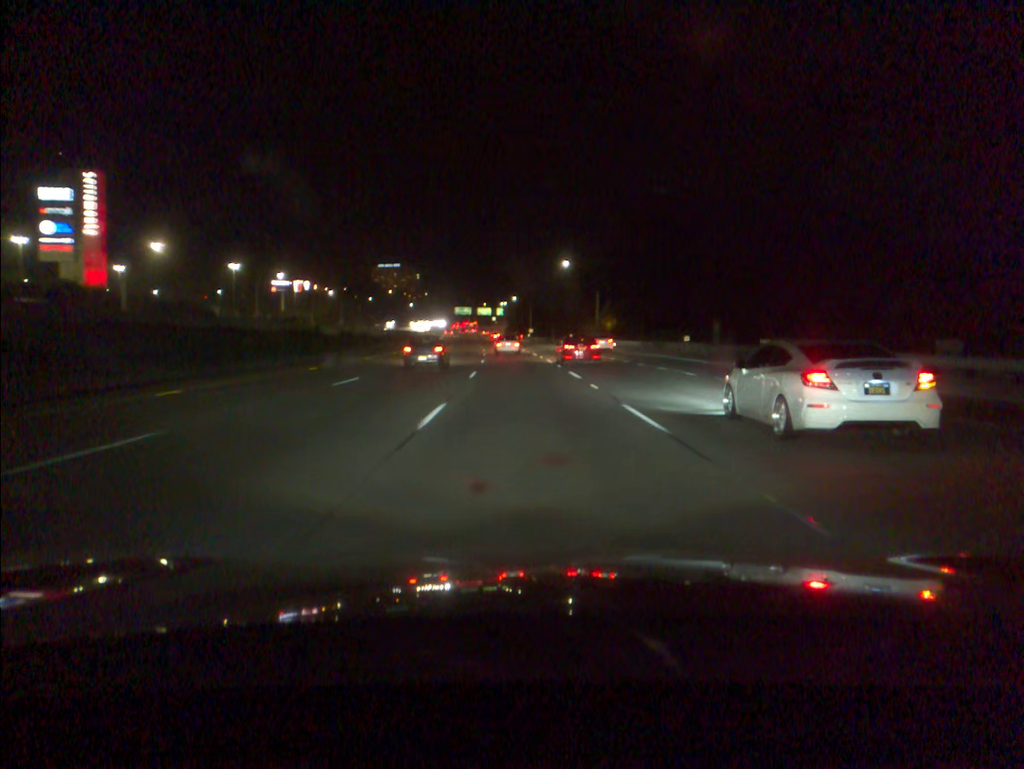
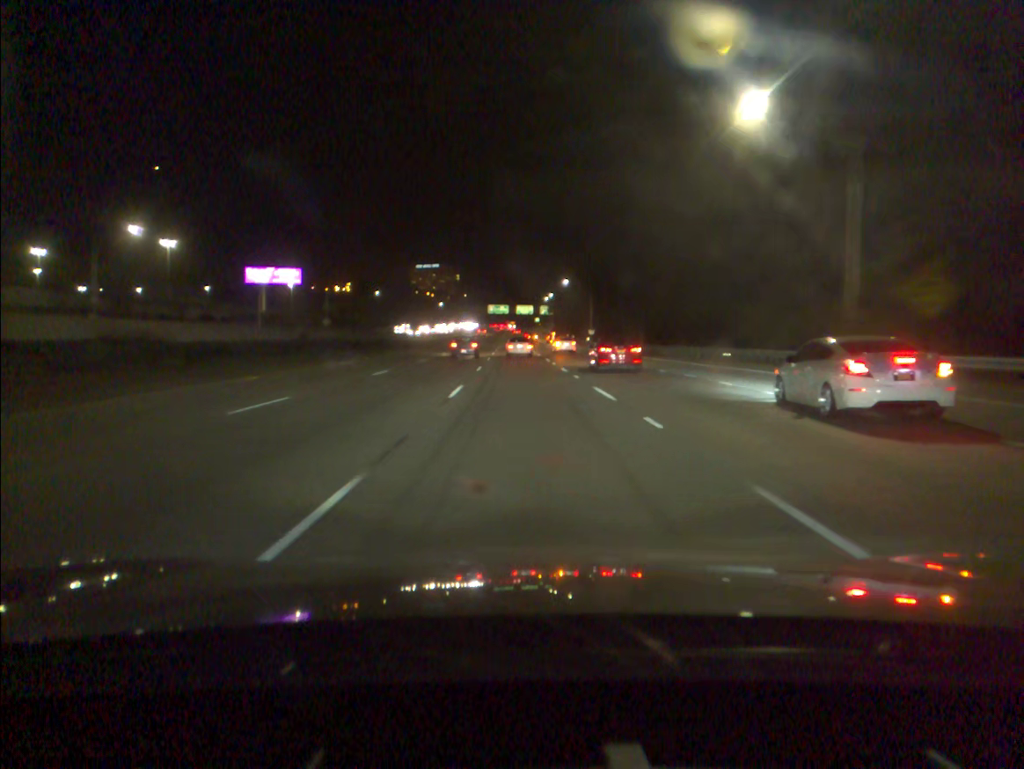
(-1.8, +67.1) m; -3°
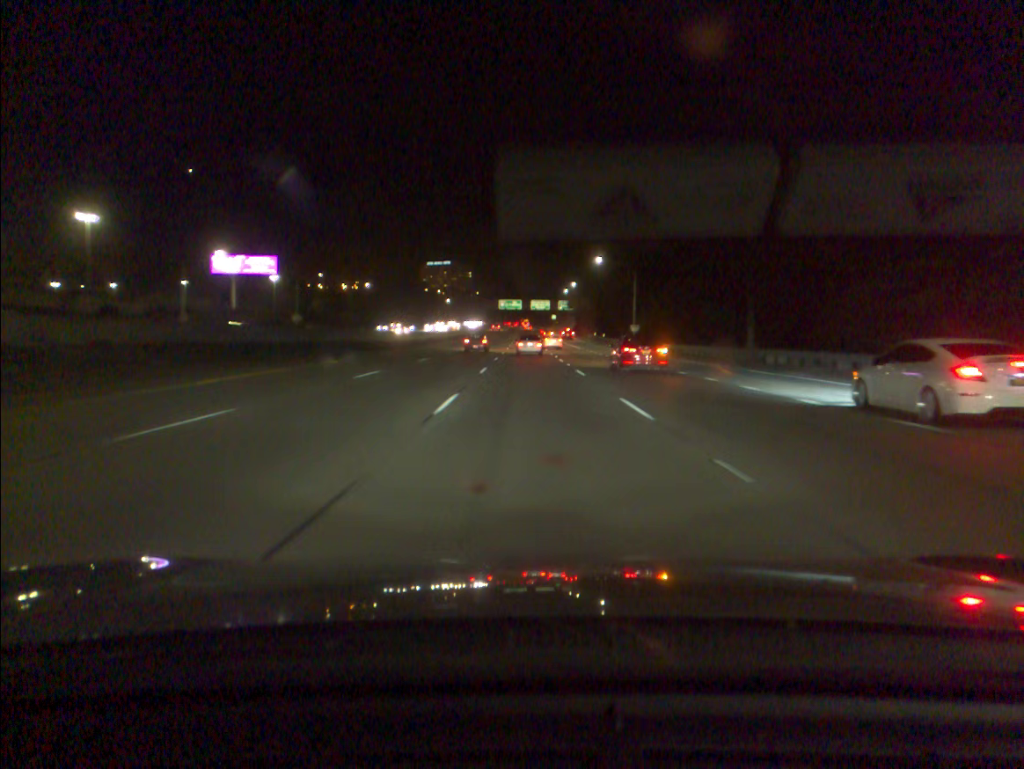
(-0.4, +33.3) m; -1°
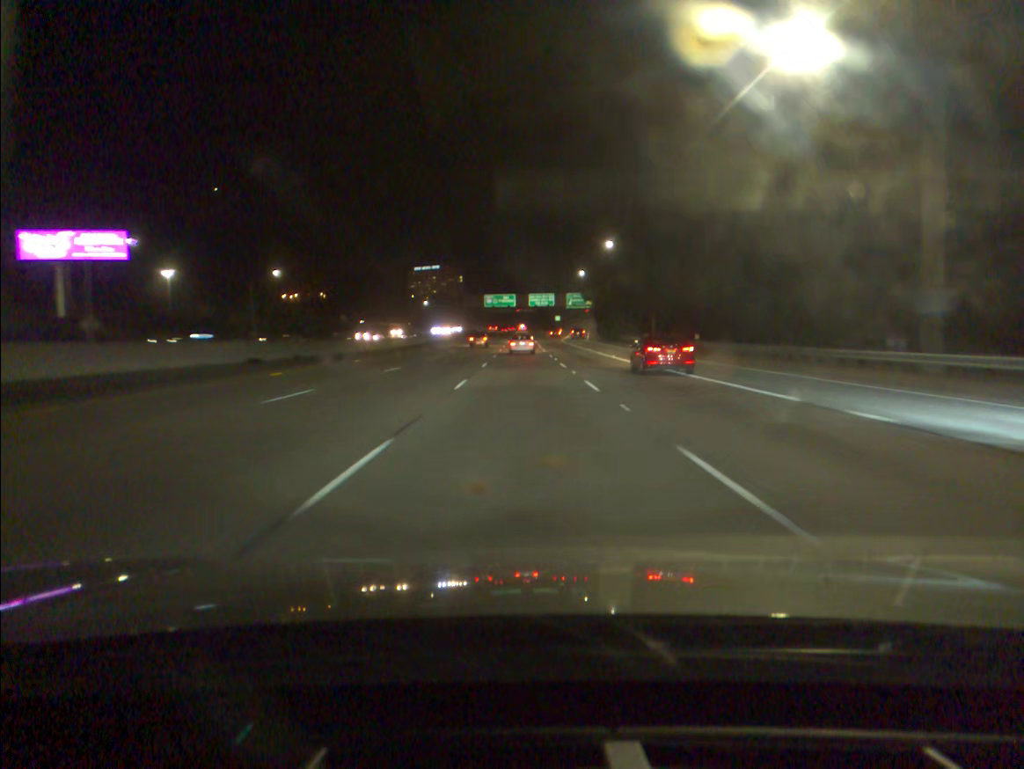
(+0.2, +66.2) m; 0°
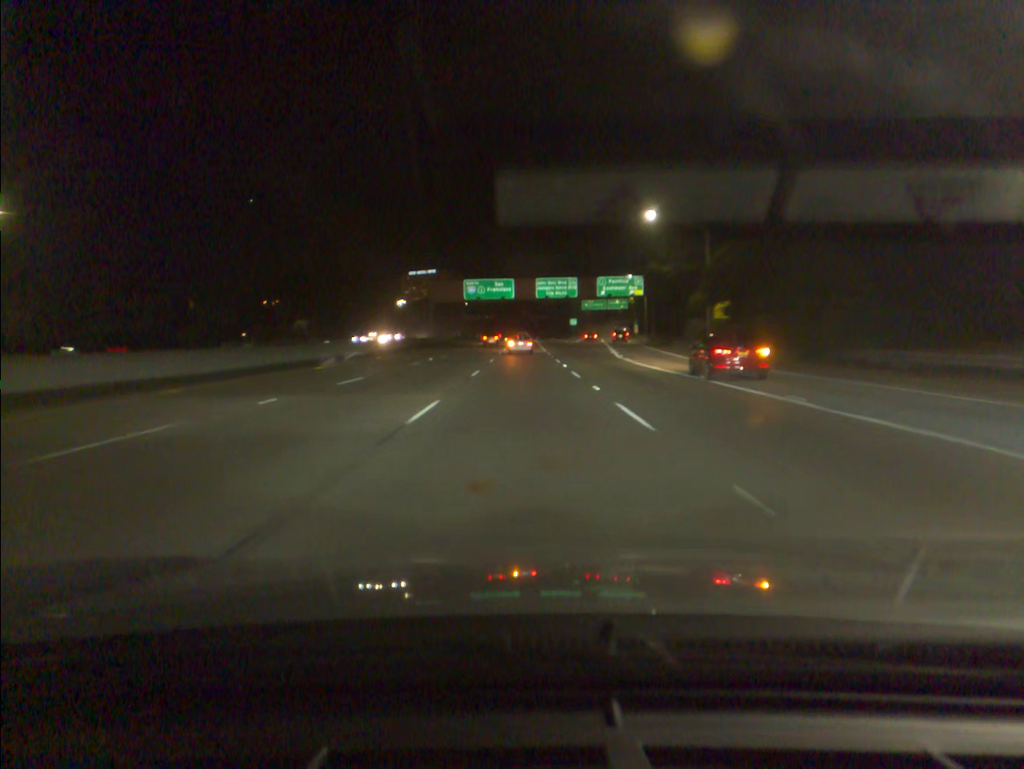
(-0.2, +66.6) m; 0°
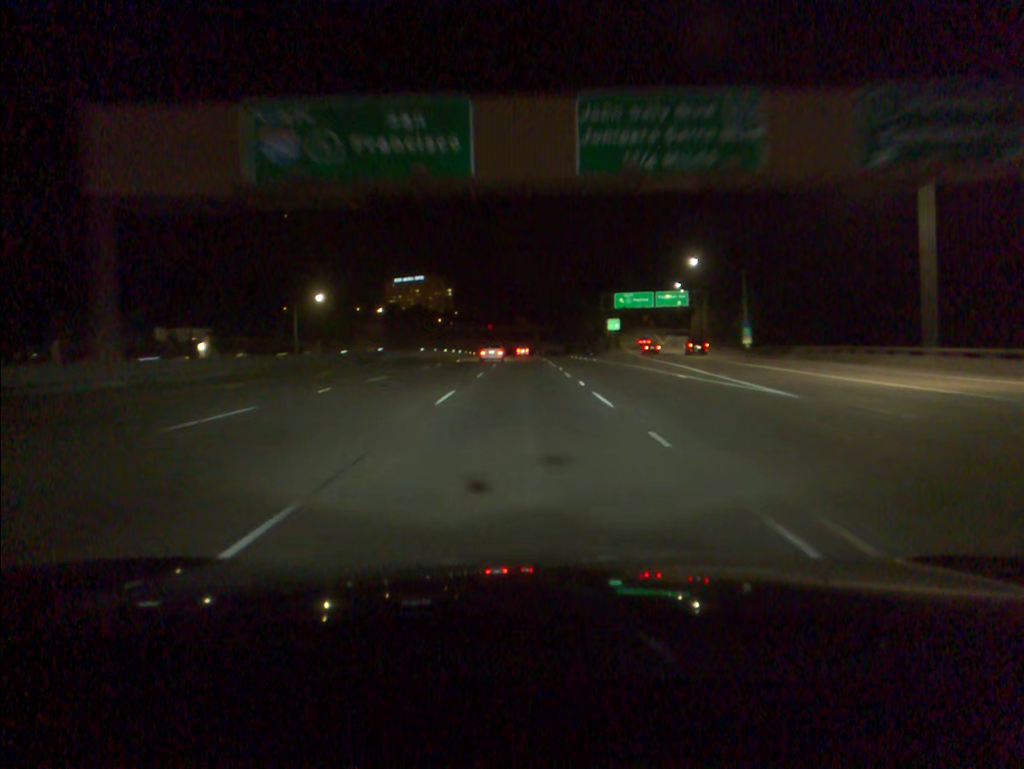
(0.0, +83.6) m; 0°
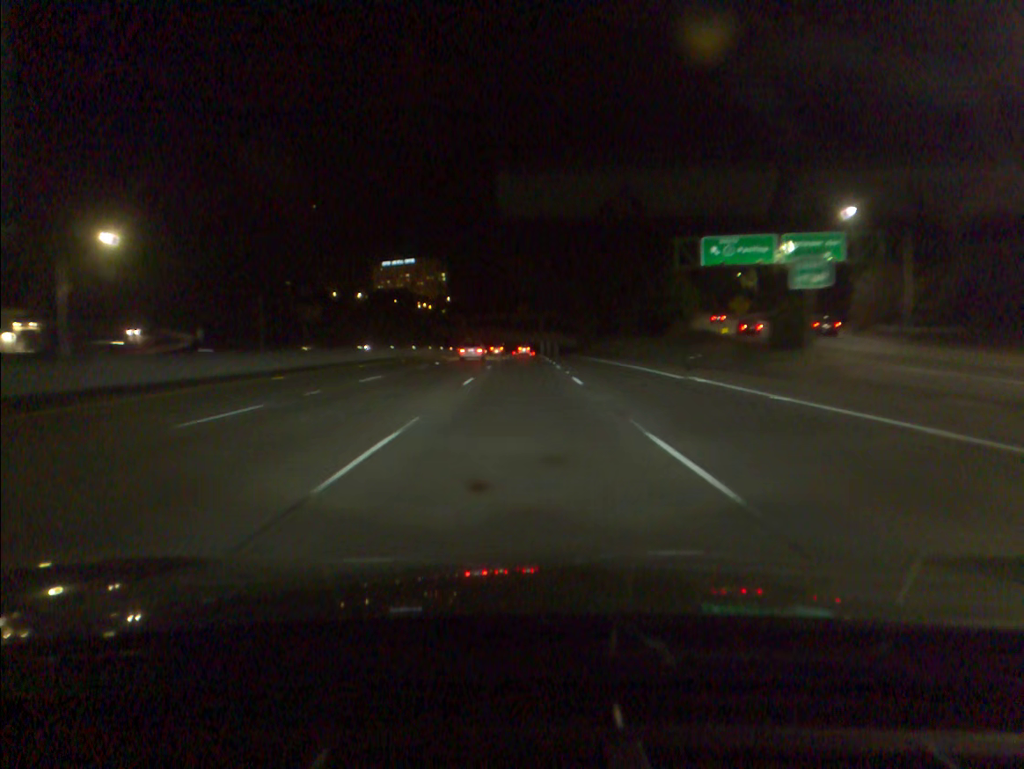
(-0.1, +67.7) m; 0°
